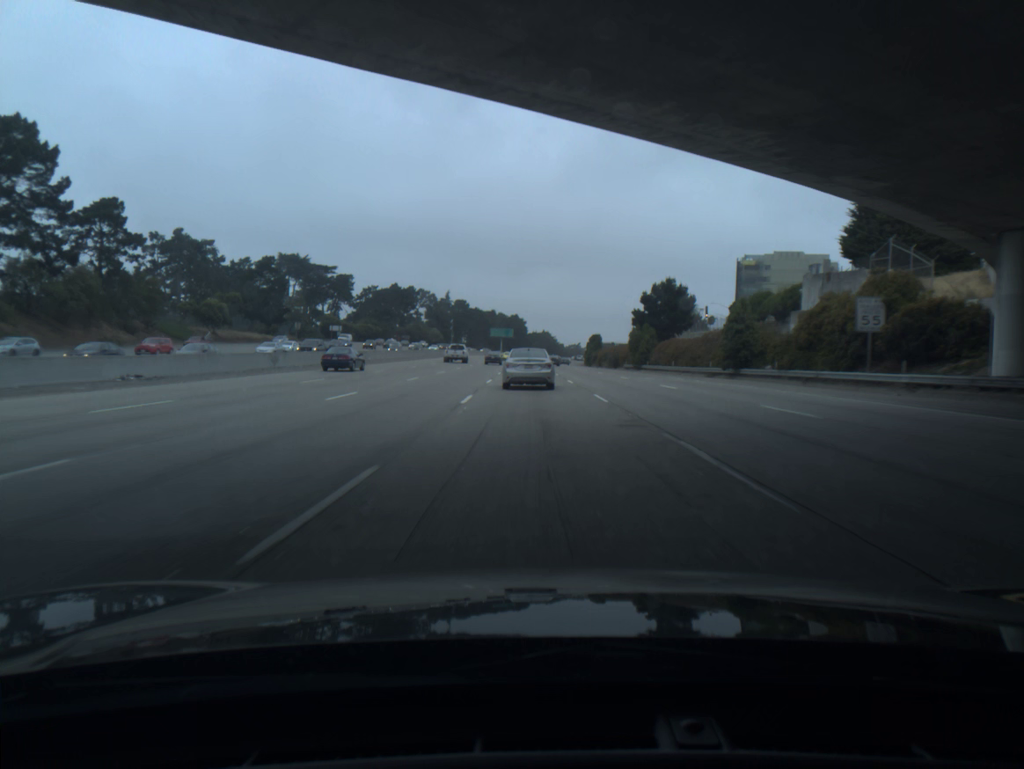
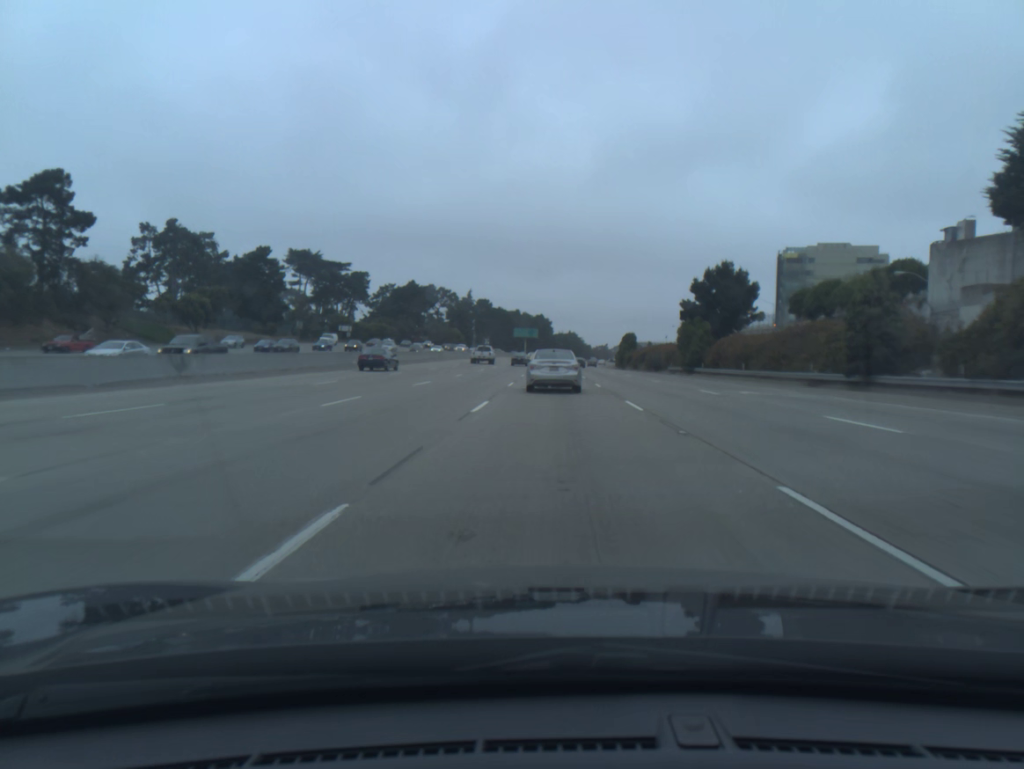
(-0.3, +16.8) m; -2°
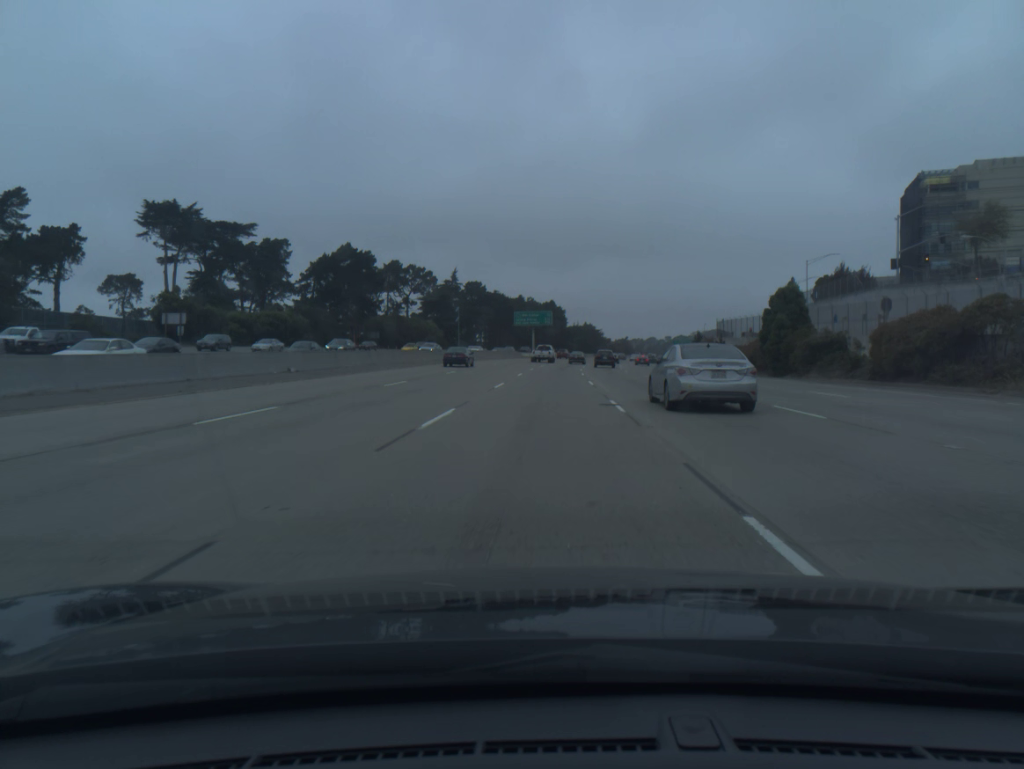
(-2.4, +87.6) m; -1°
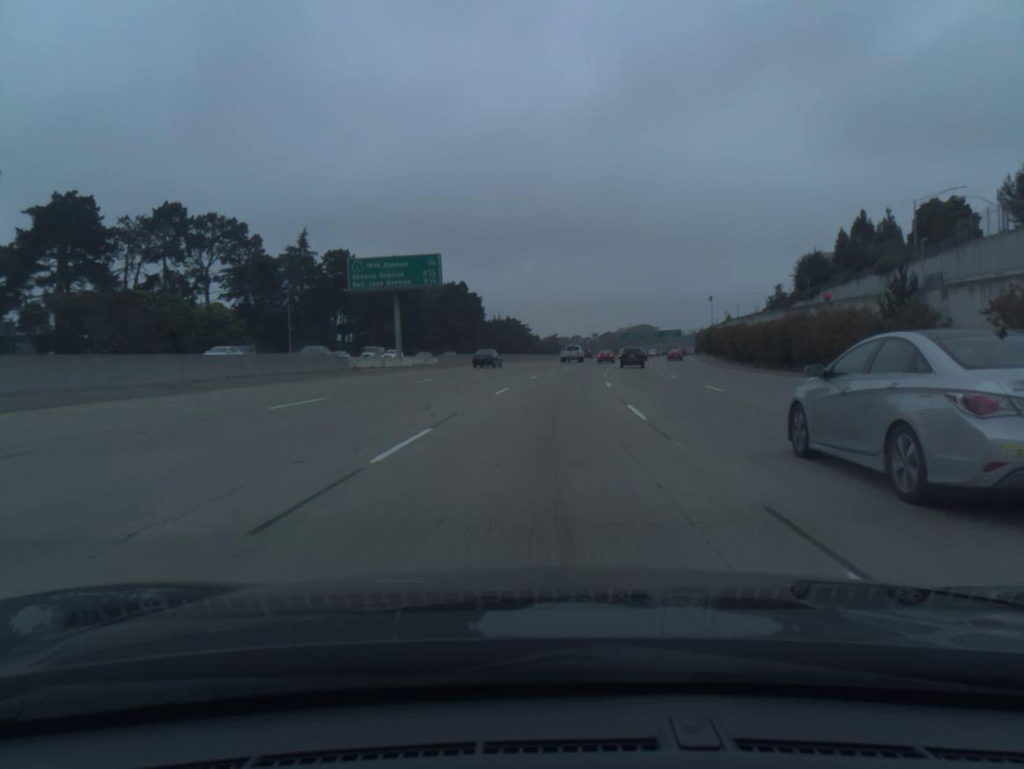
(+3.2, +88.9) m; +6°
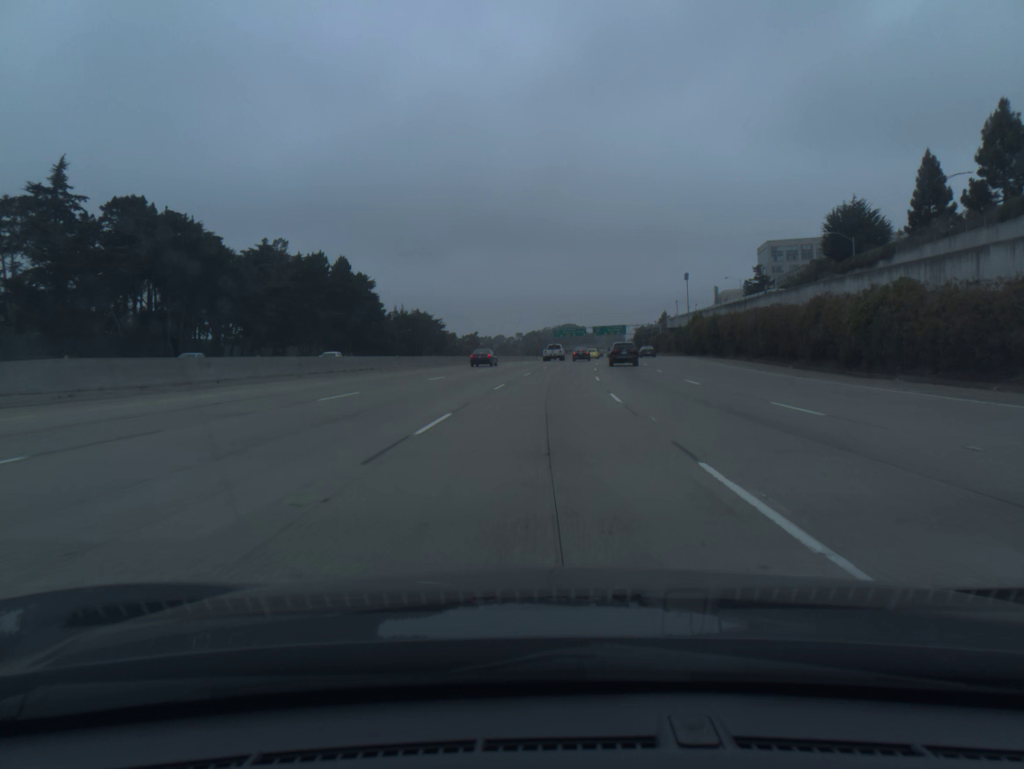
(+2.6, +54.1) m; +5°
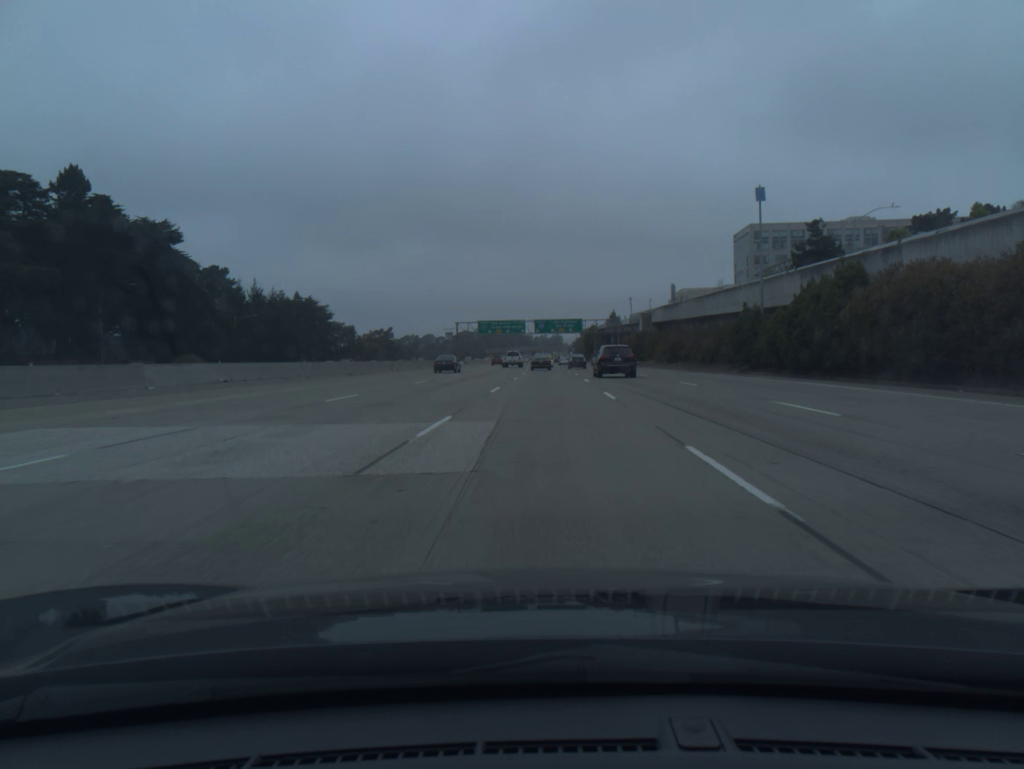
(+3.3, +71.7) m; +5°
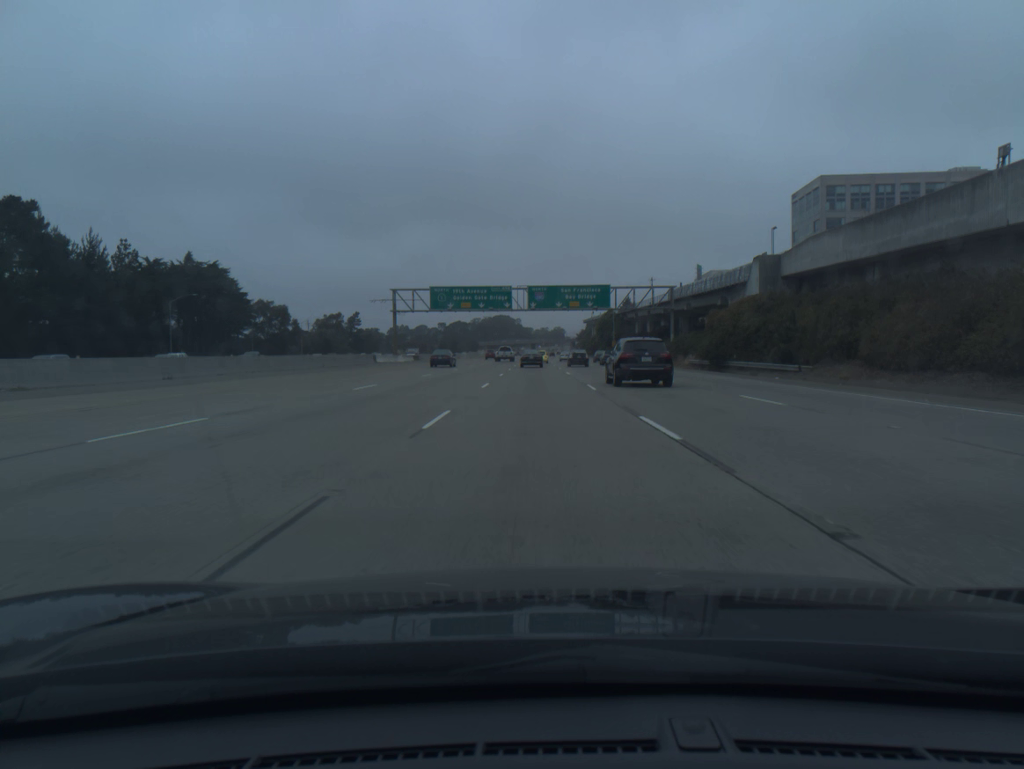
(+0.4, +68.1) m; 0°
